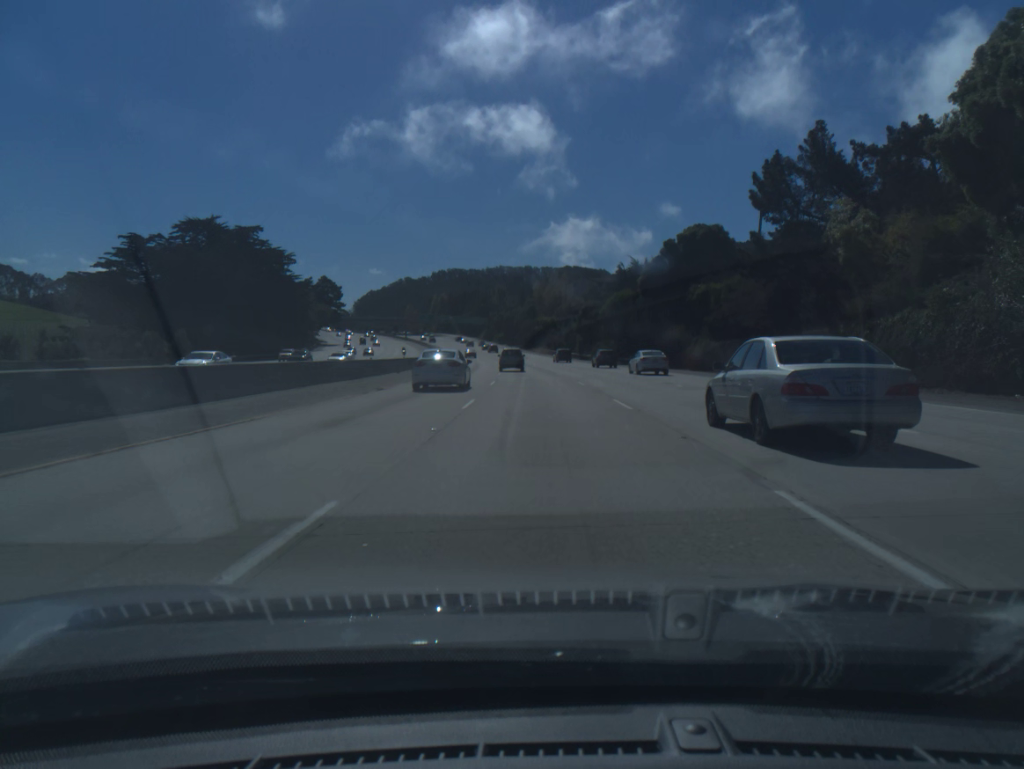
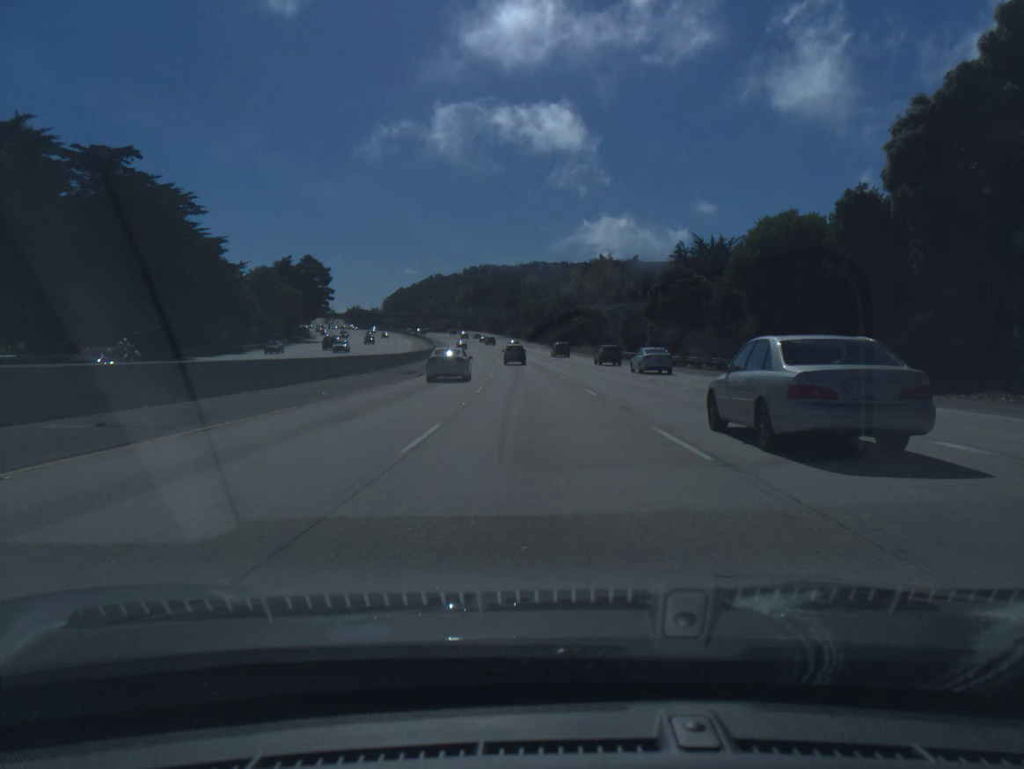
(-1.1, +51.1) m; -2°
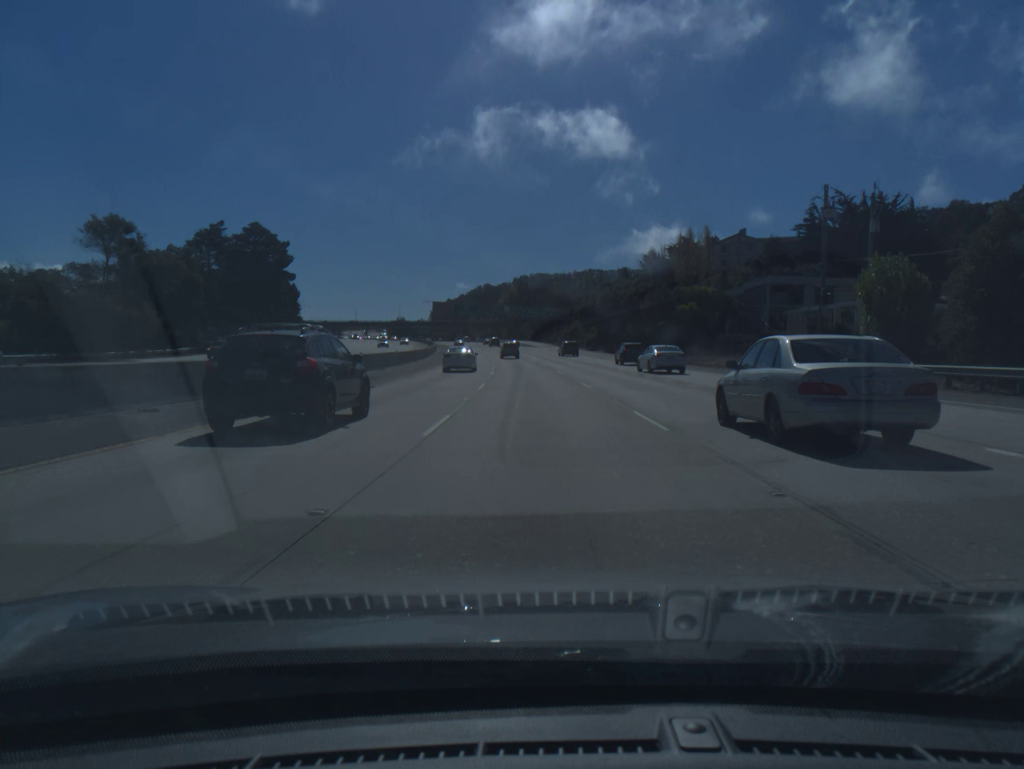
(-2.4, +68.0) m; -4°
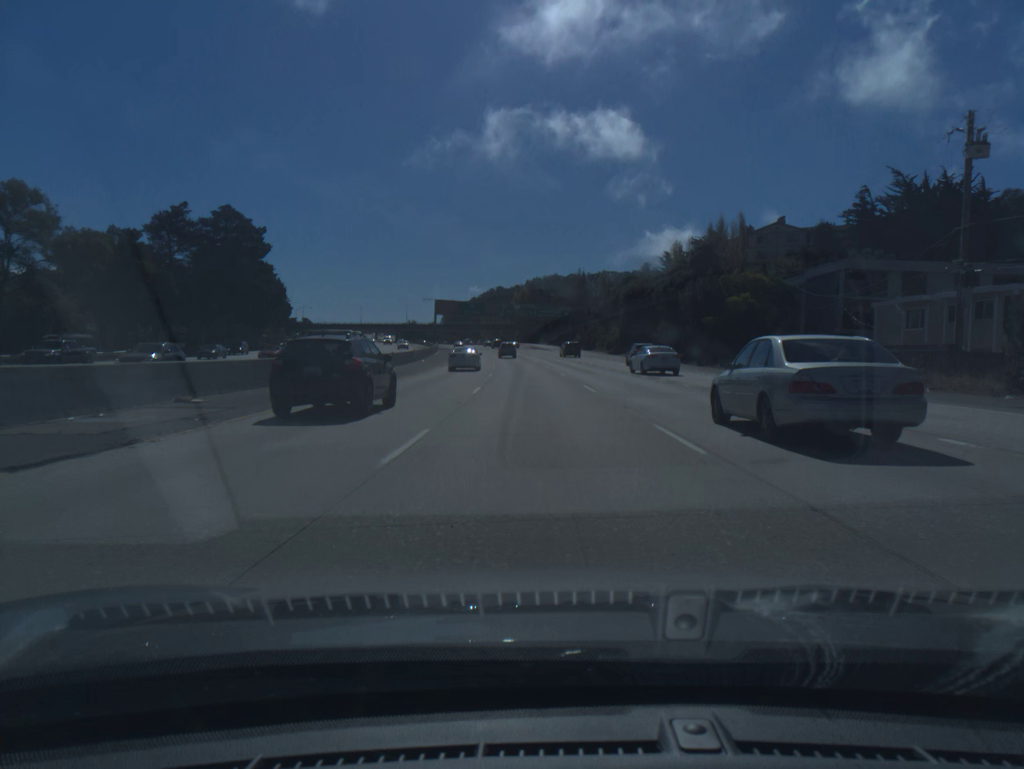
(-0.1, +16.9) m; -1°
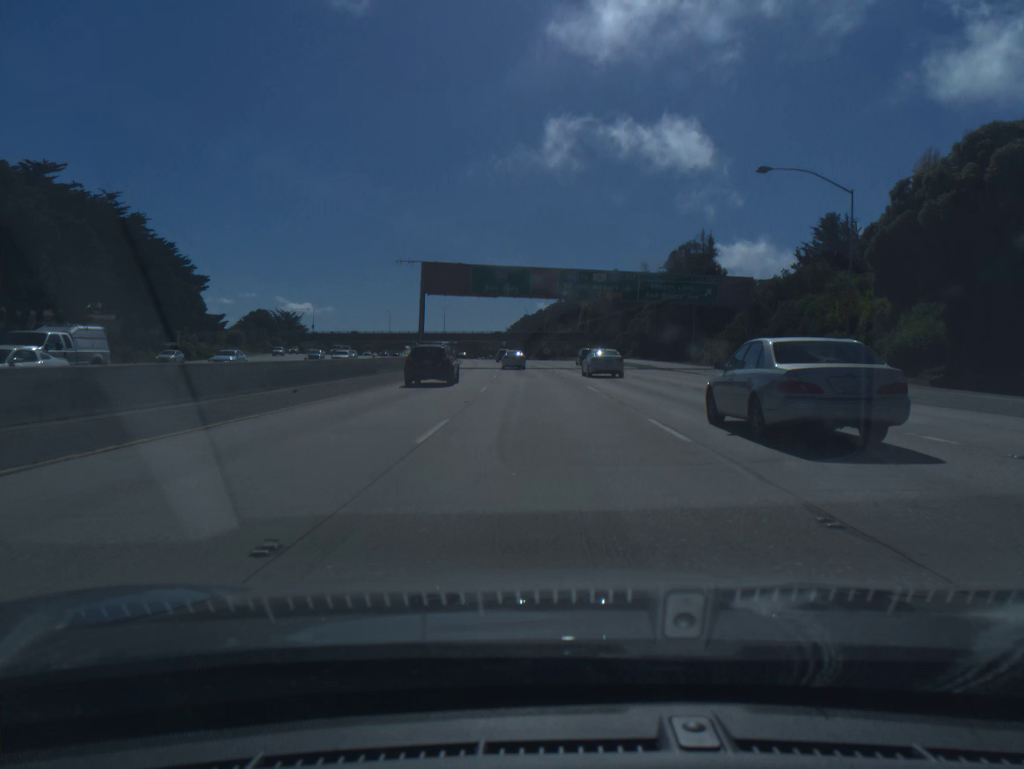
(-3.8, +84.0) m; -5°
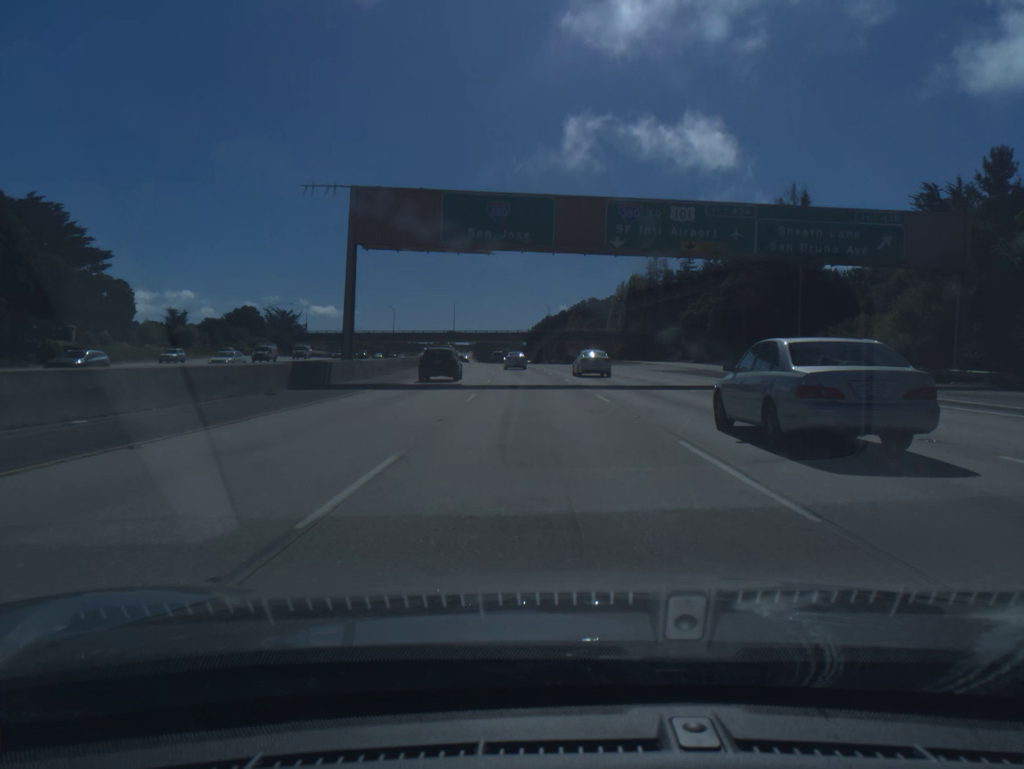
(-0.5, +33.5) m; -2°
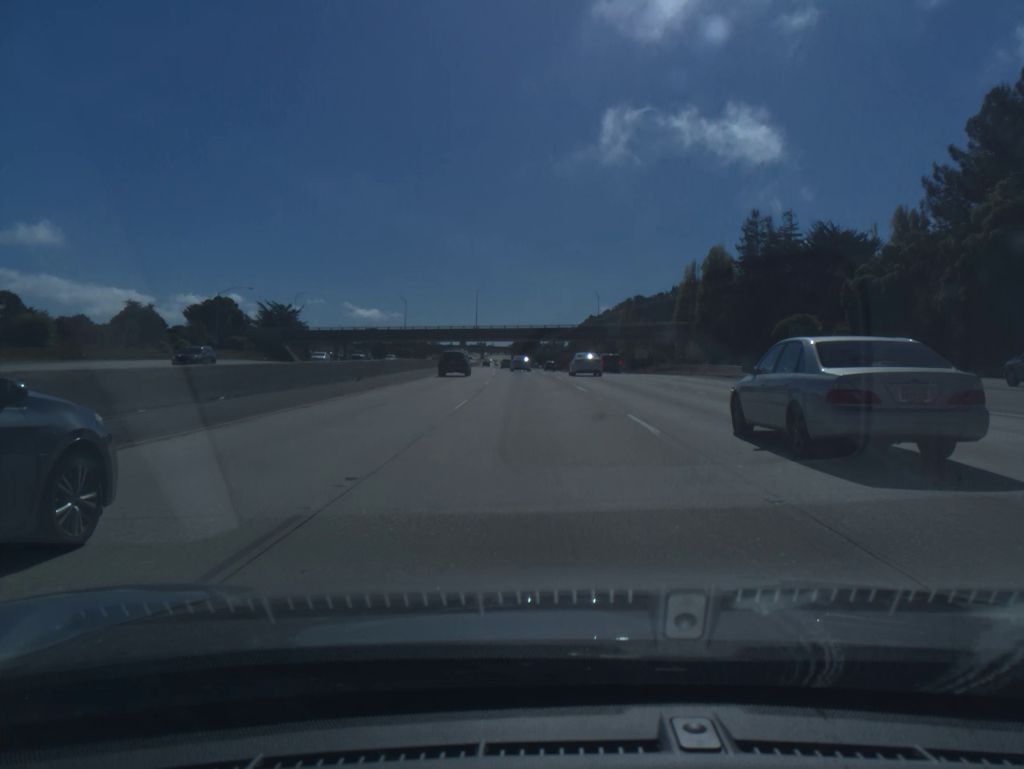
(-1.2, +50.4) m; -3°
